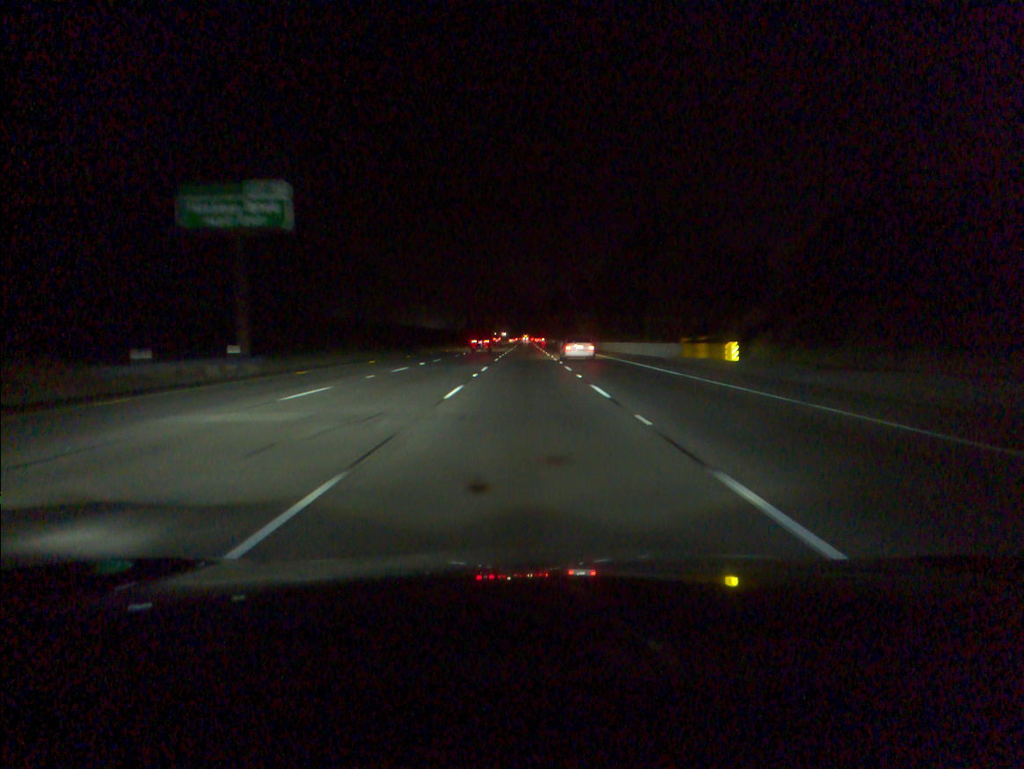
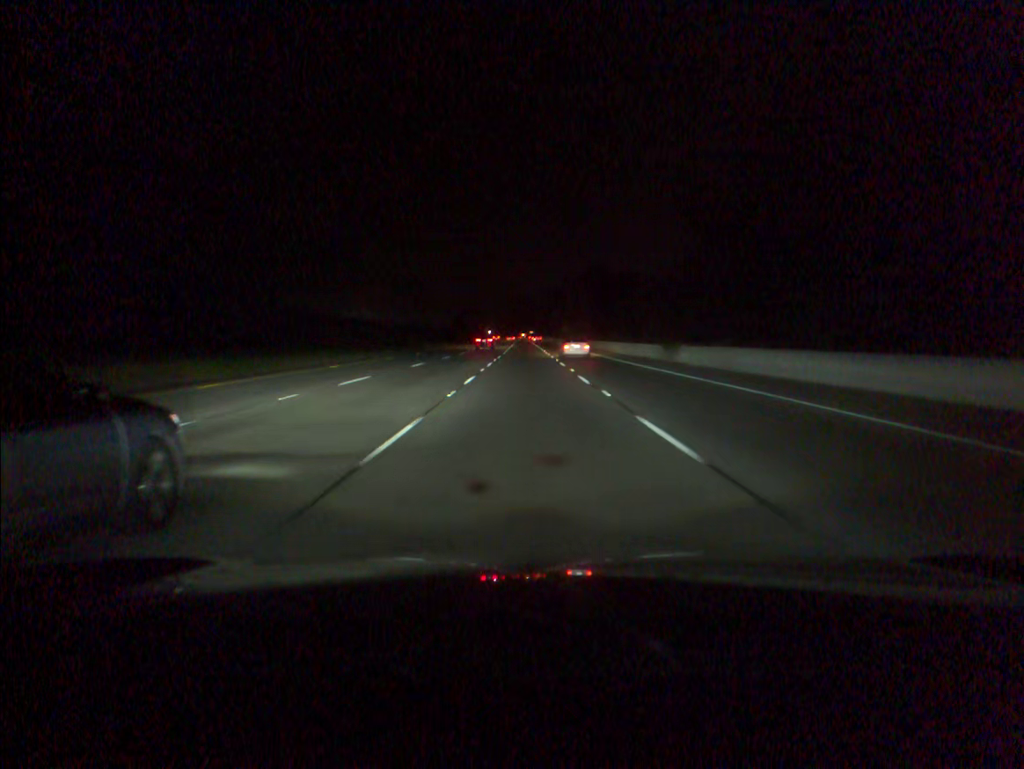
(-0.1, +52.9) m; 0°
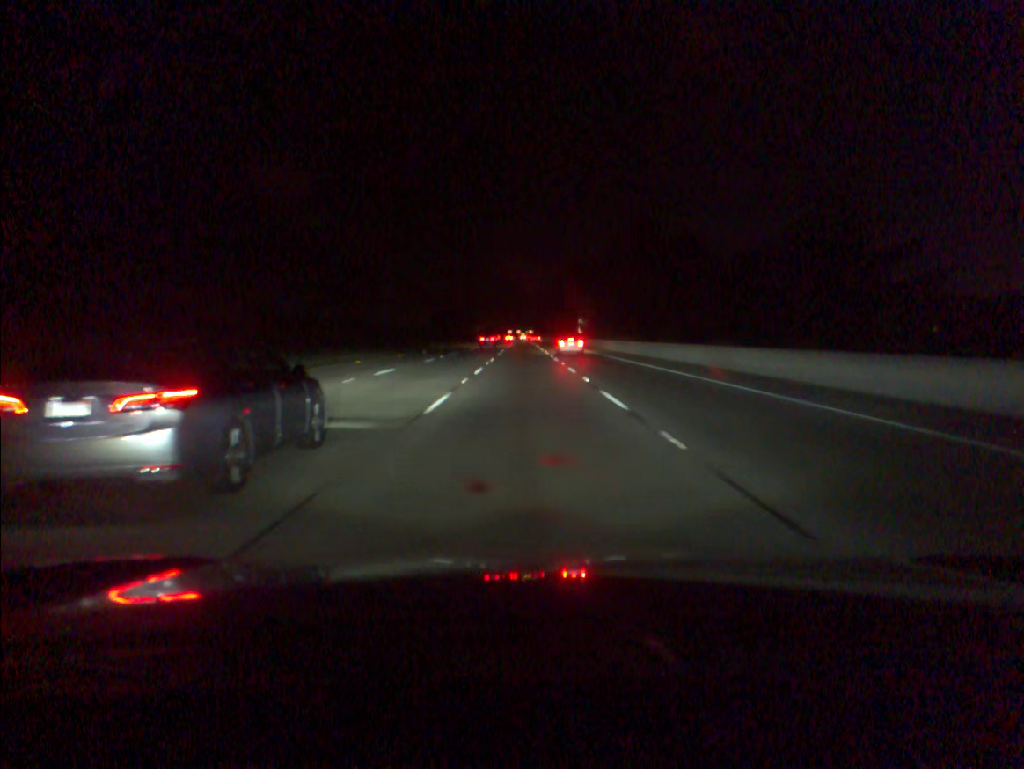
(+0.1, +52.8) m; 0°
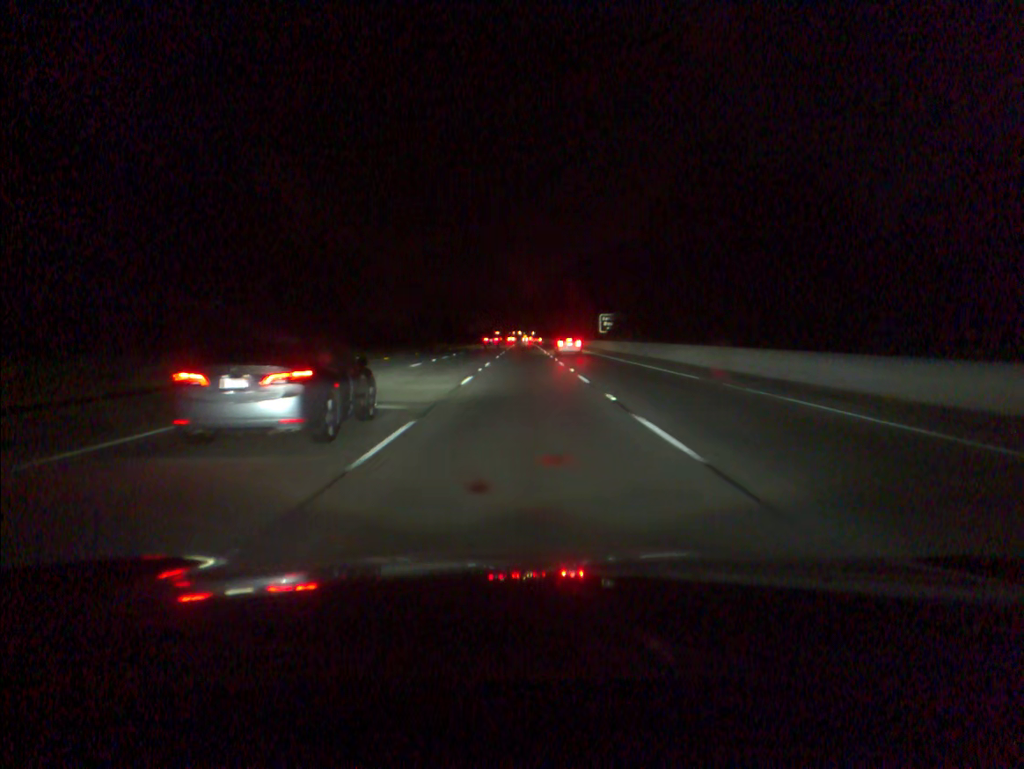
(0.0, +35.1) m; 0°
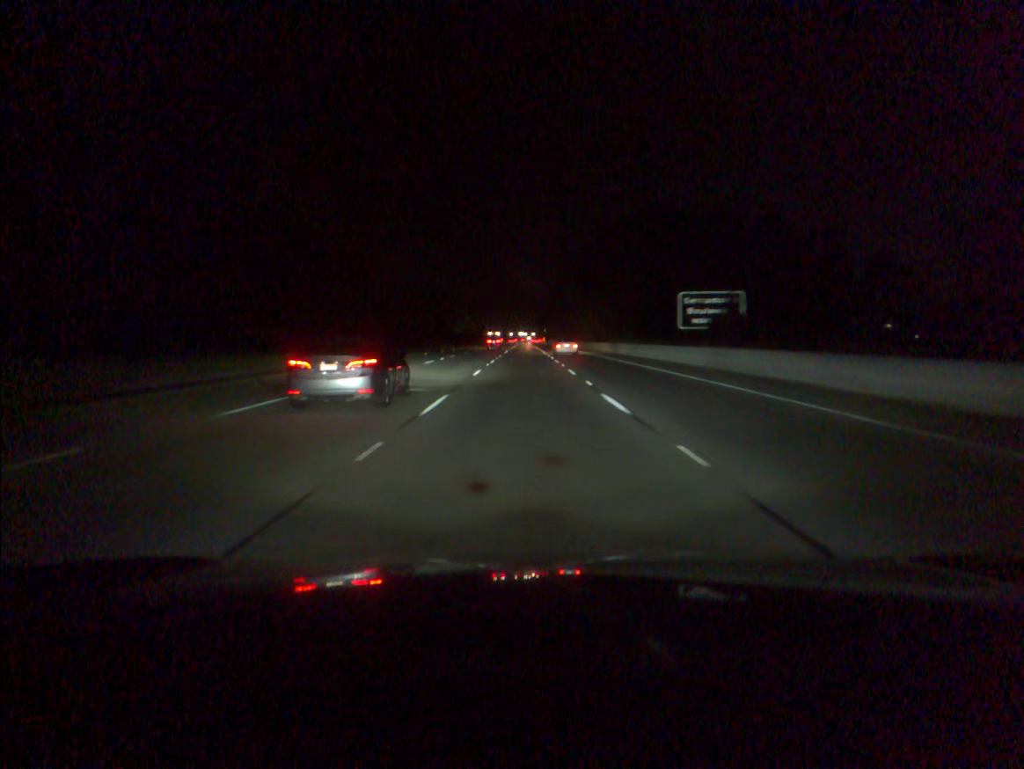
(-0.1, +52.6) m; 0°
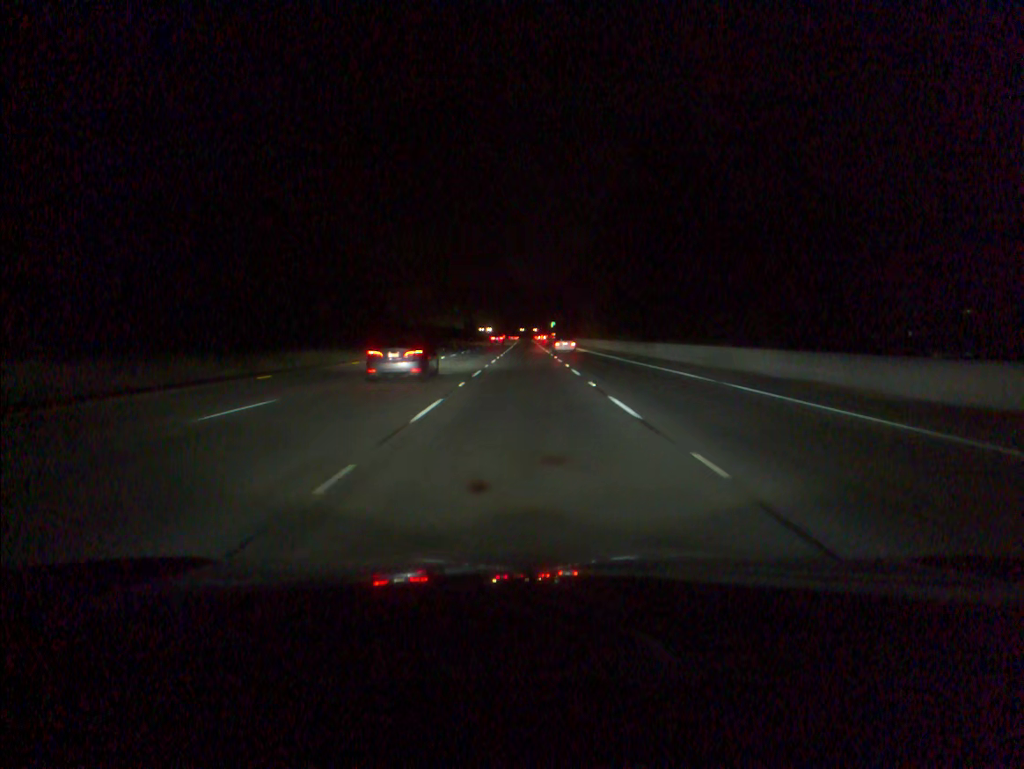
(0.0, +88.5) m; 0°
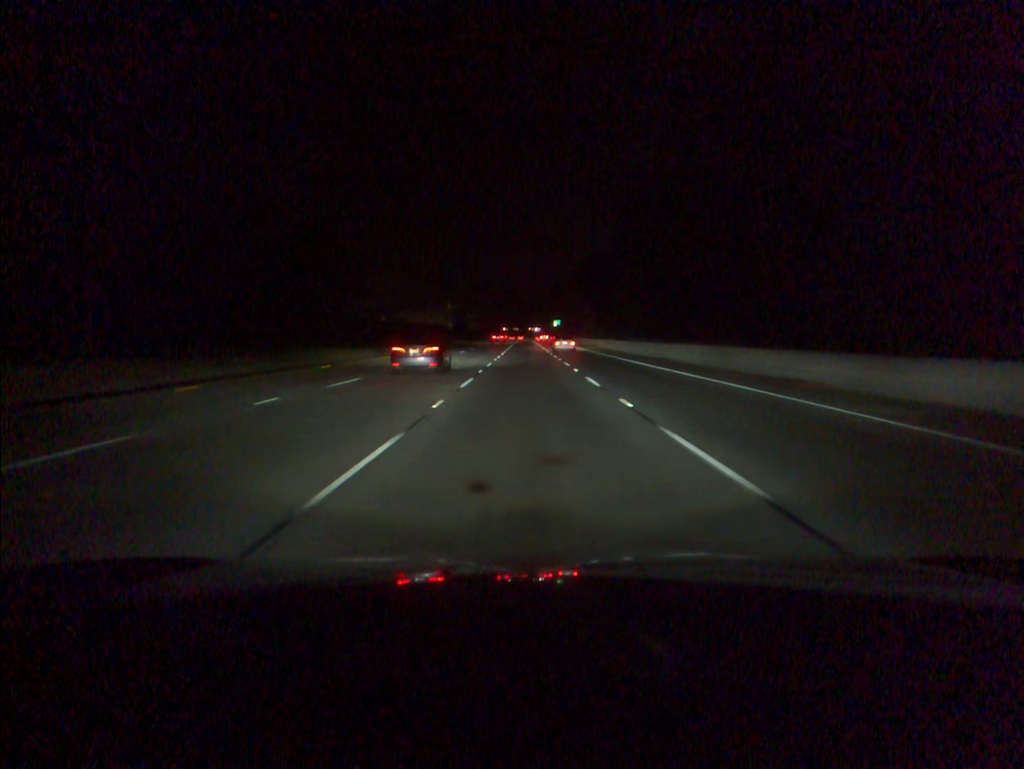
(0.0, +35.6) m; 0°
